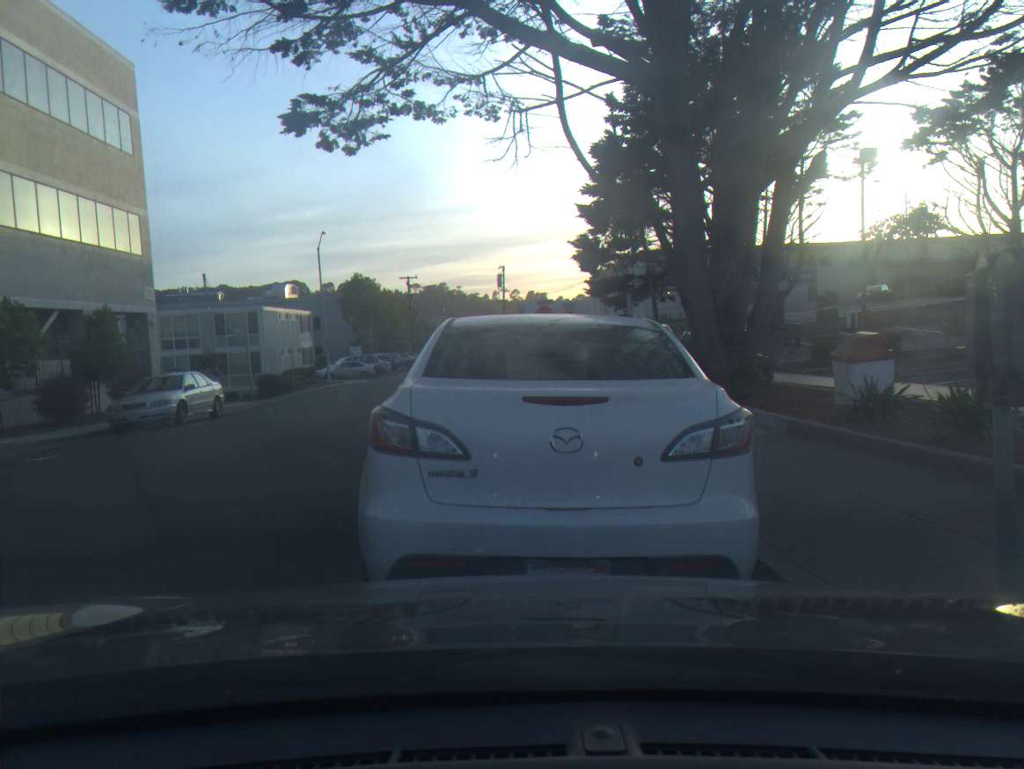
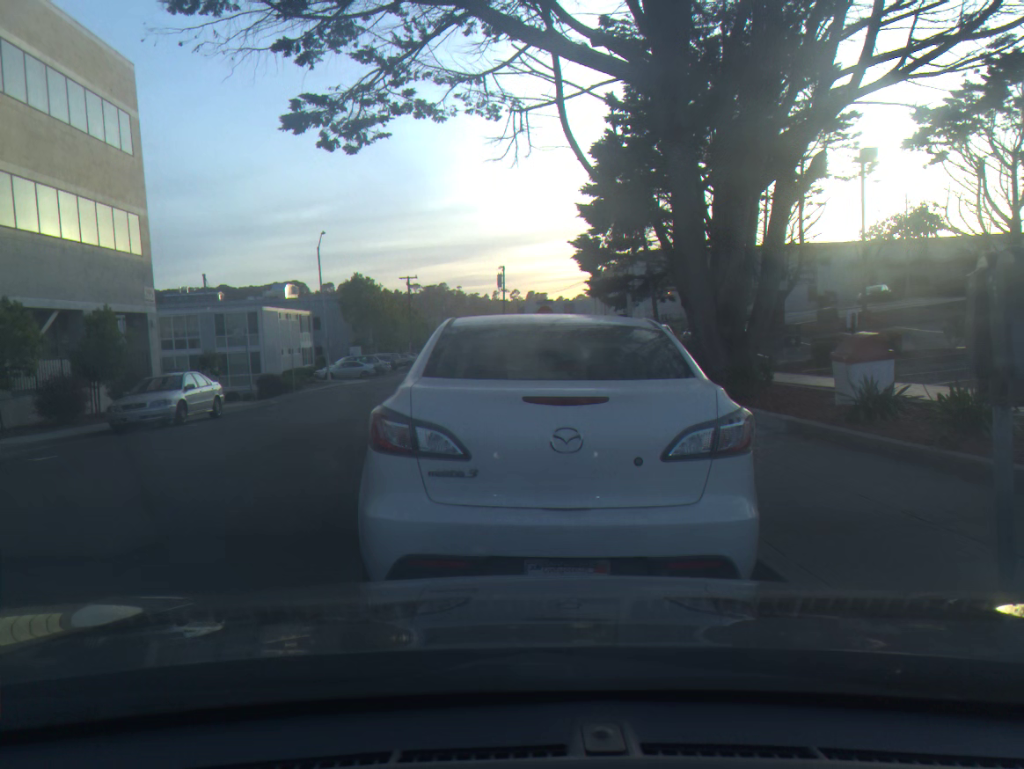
(0.0, 0.0) m; 0°
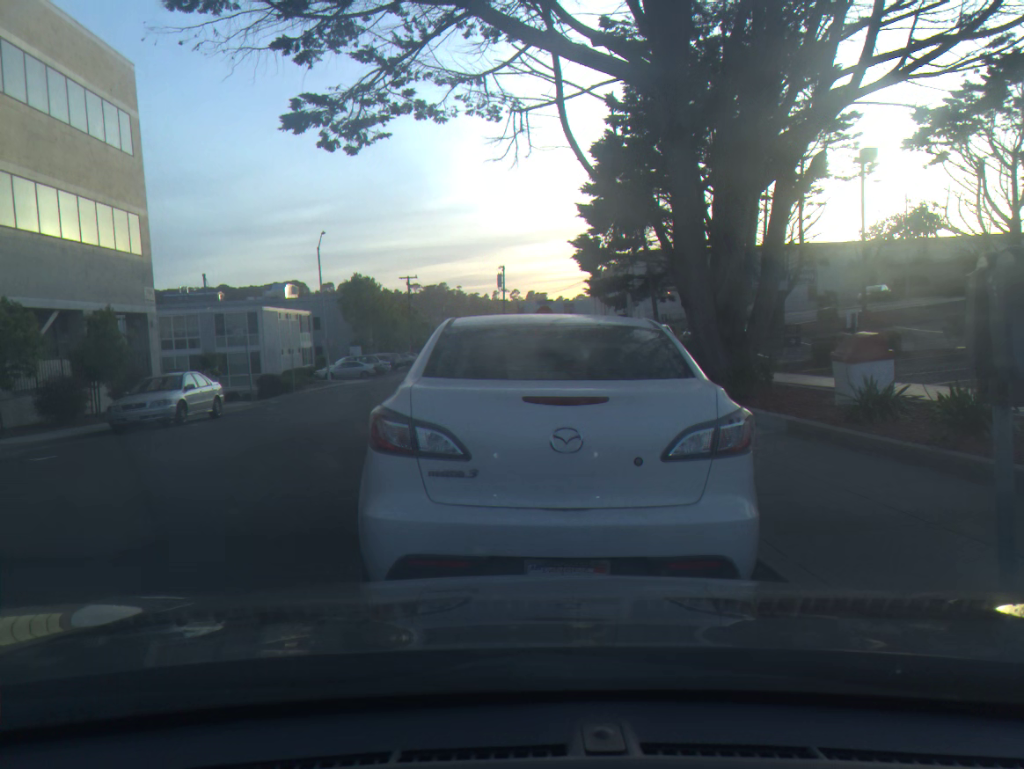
(0.0, 0.0) m; 0°
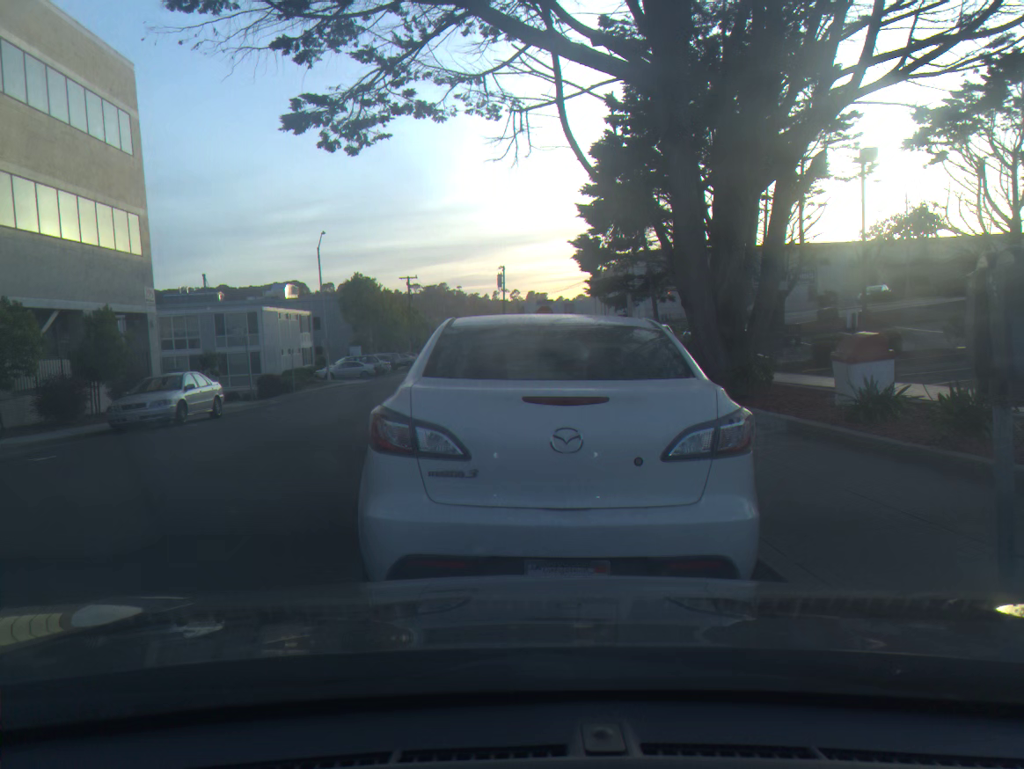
(0.0, 0.0) m; 0°
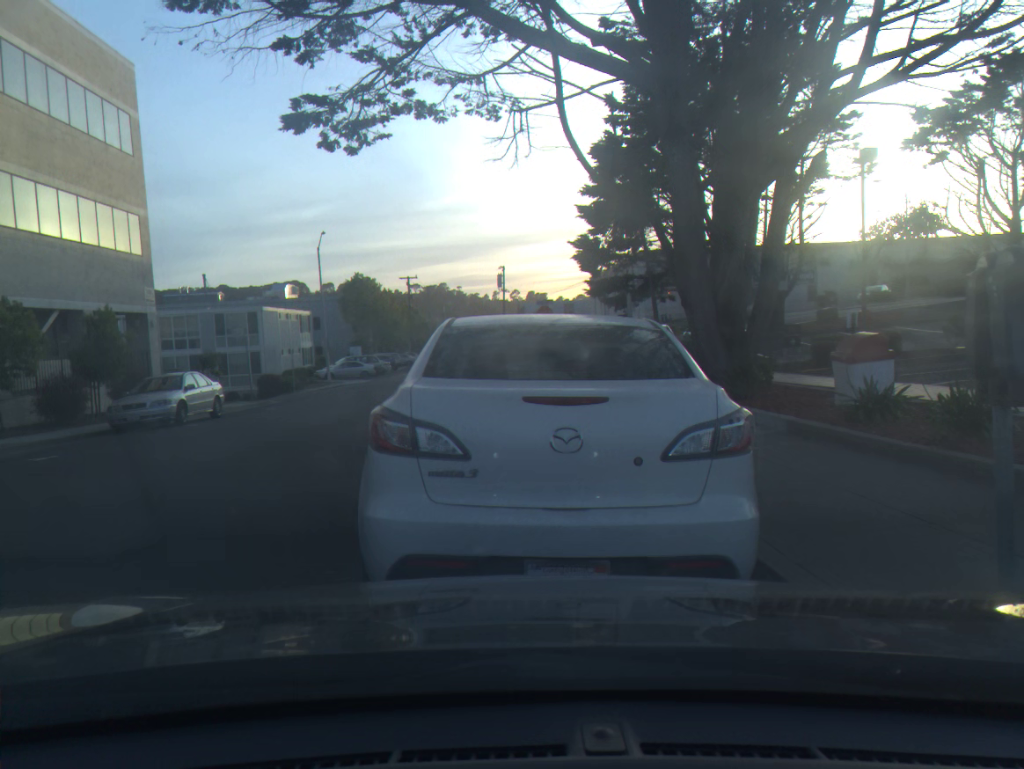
(0.0, 0.0) m; 0°
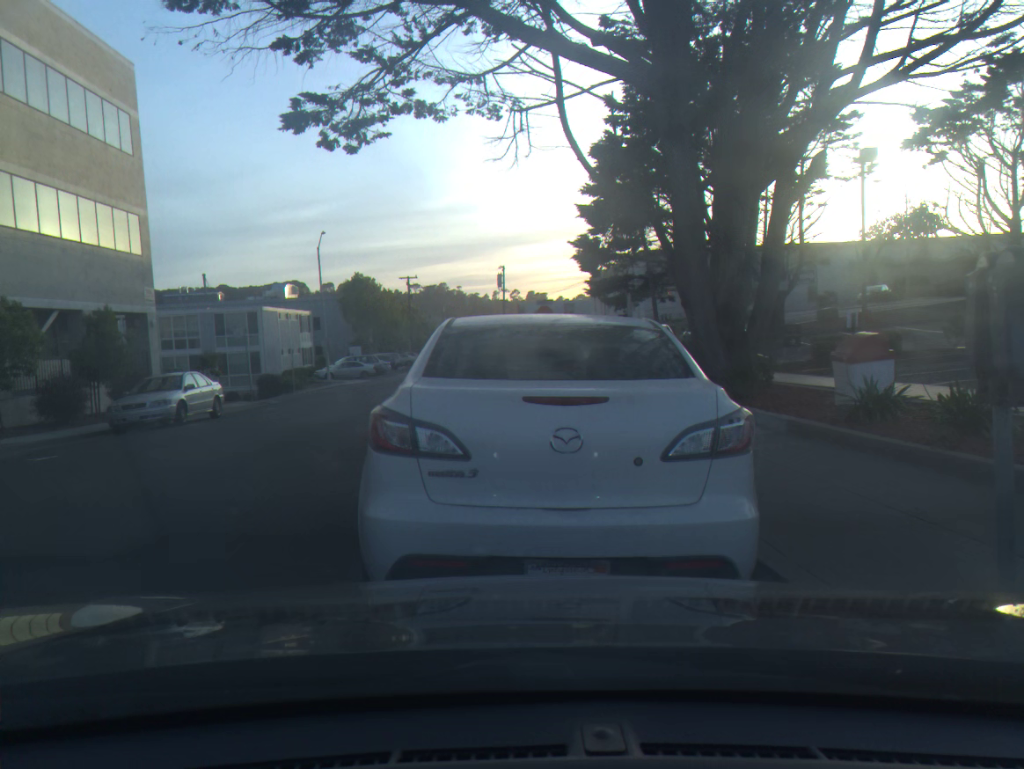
(0.0, 0.0) m; 0°
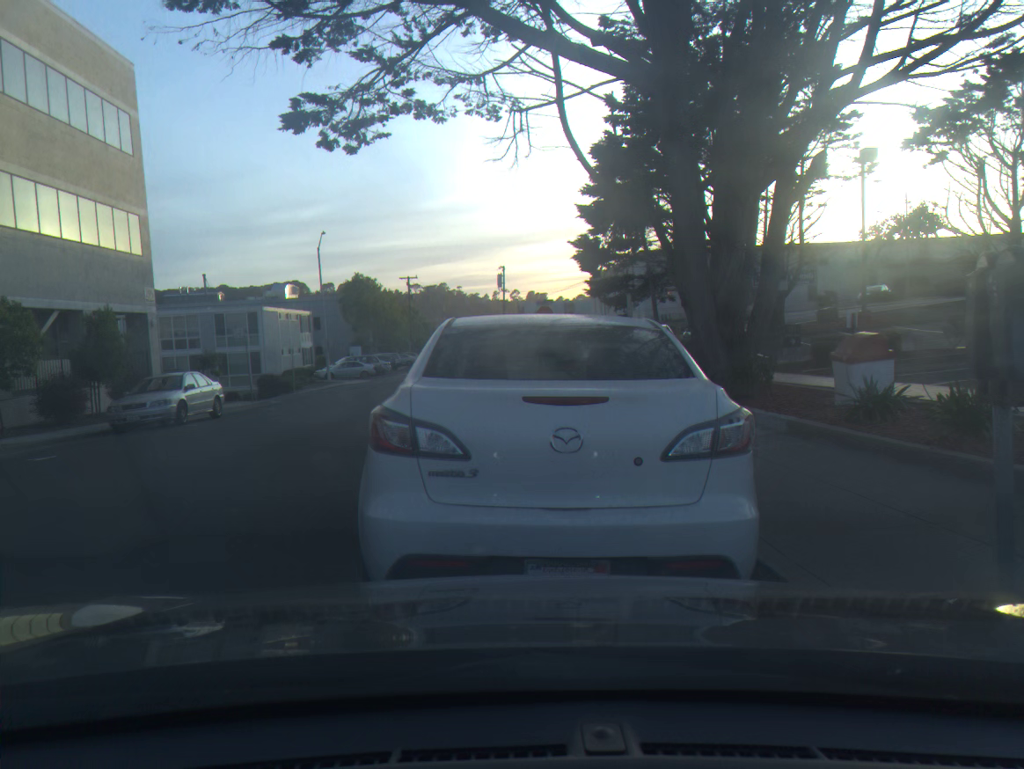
(0.0, 0.0) m; 0°
